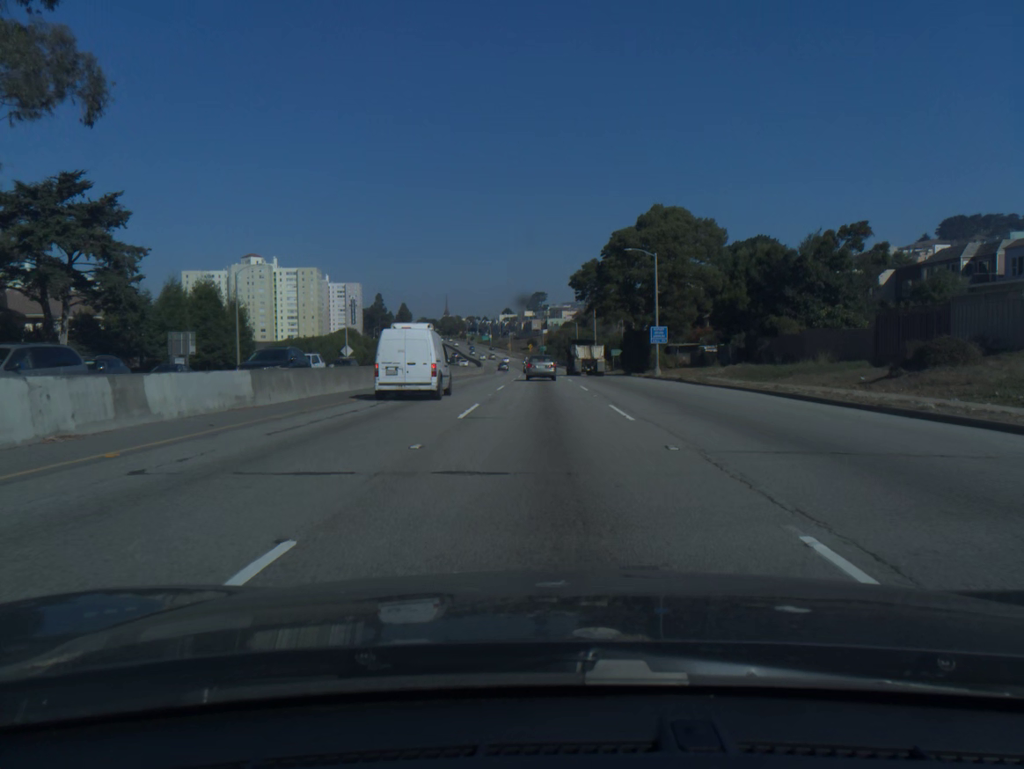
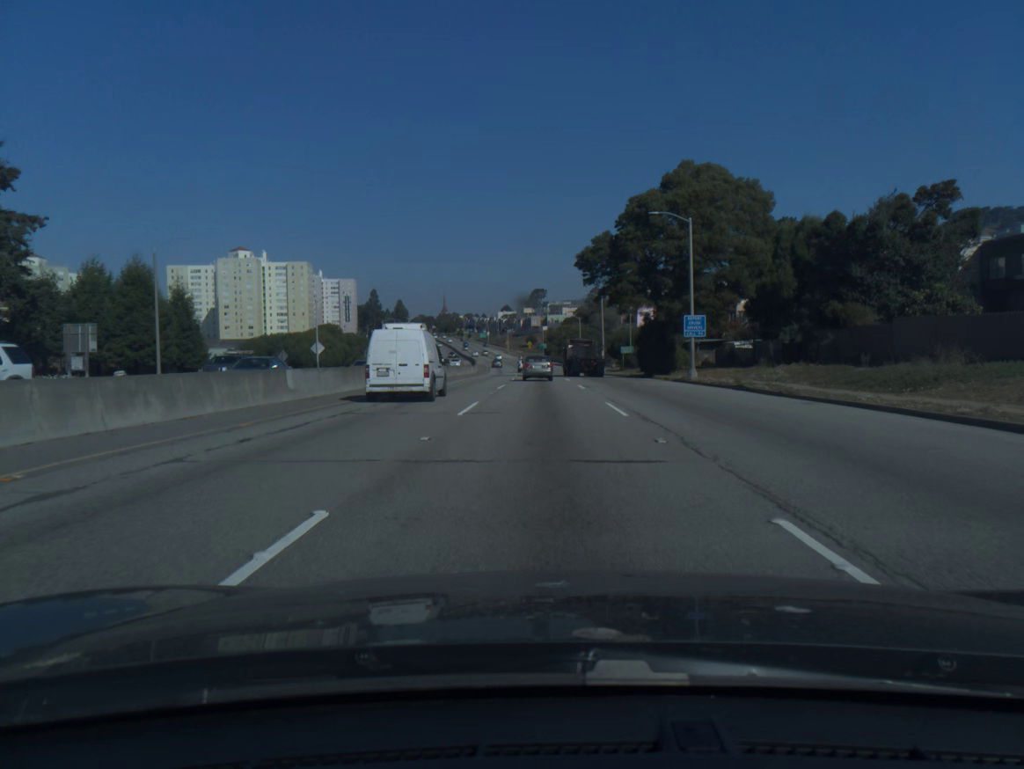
(0.0, +13.9) m; 0°
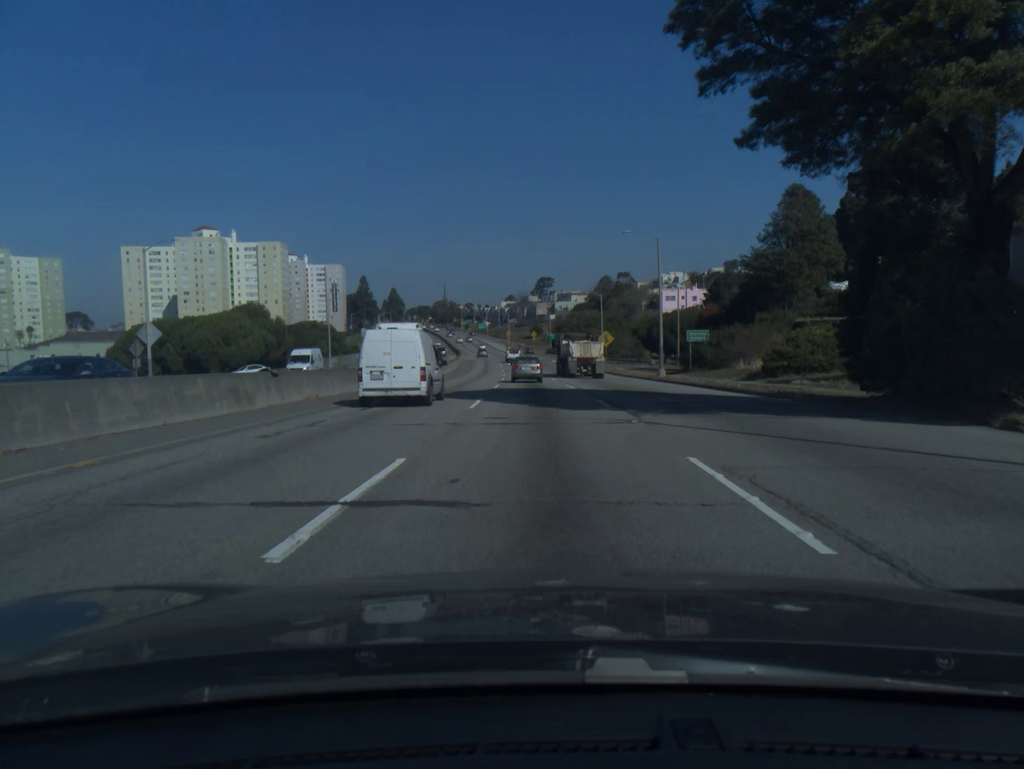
(-0.1, +41.2) m; 0°
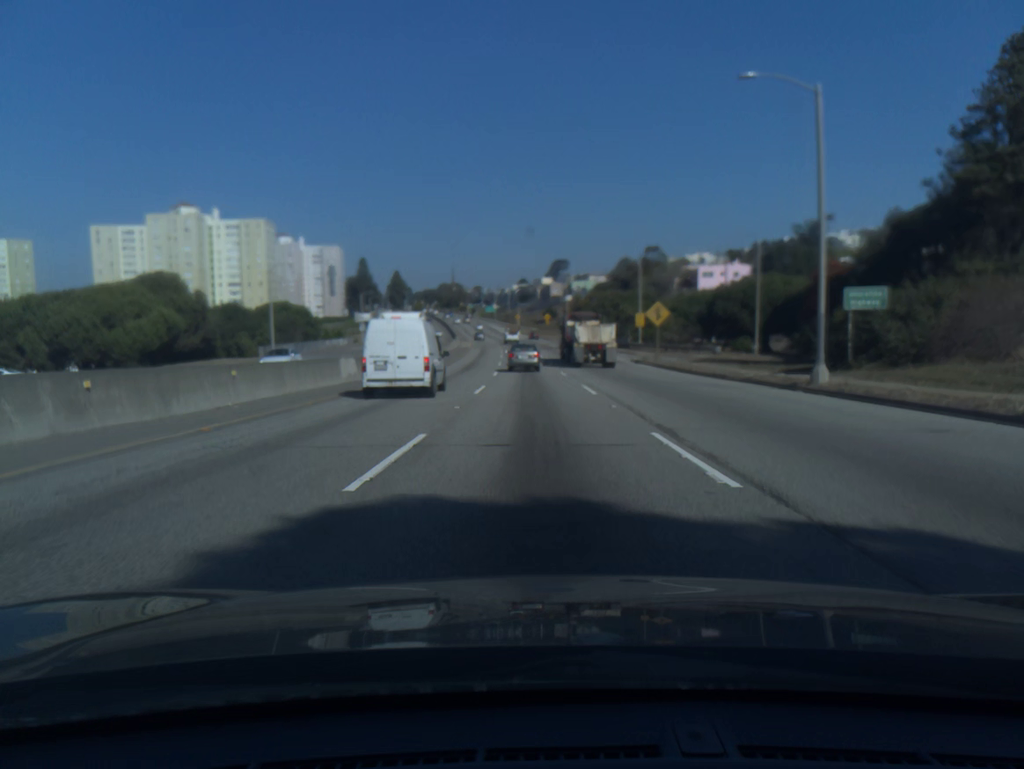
(-0.2, +27.1) m; -1°
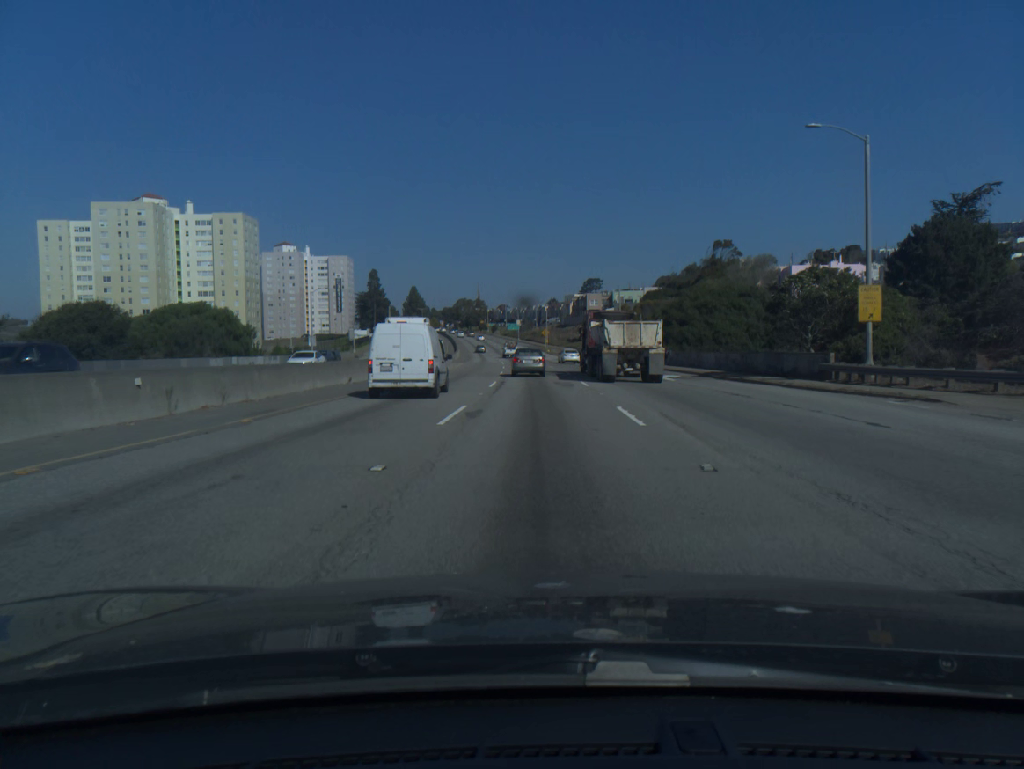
(-1.2, +52.9) m; -2°
